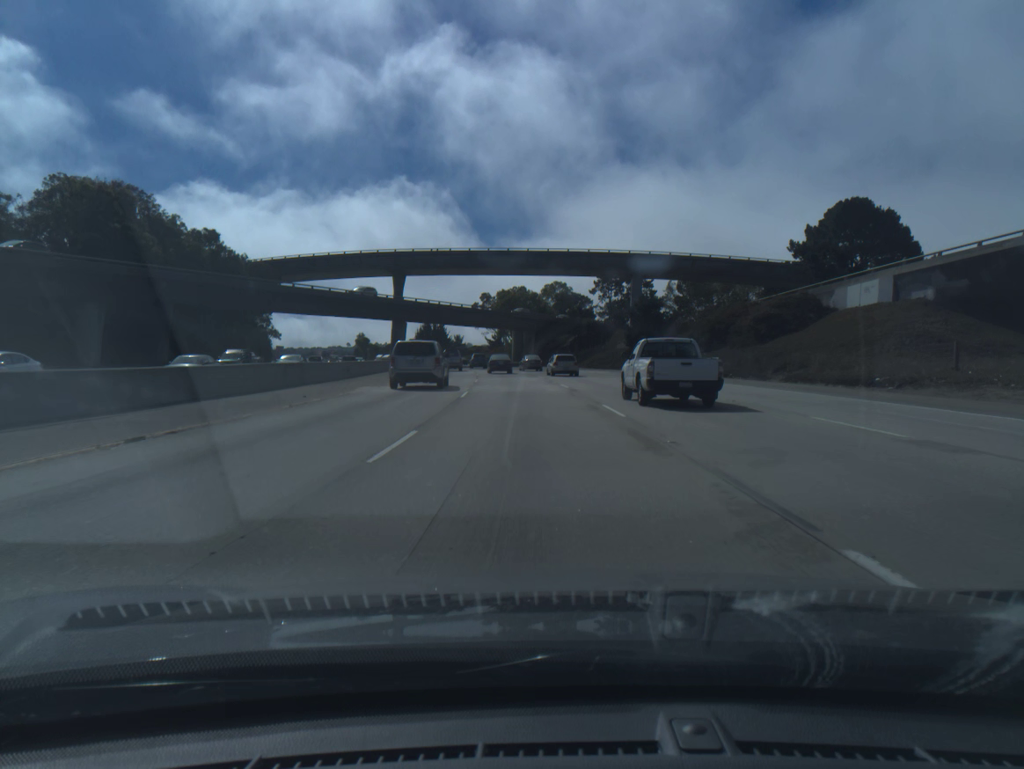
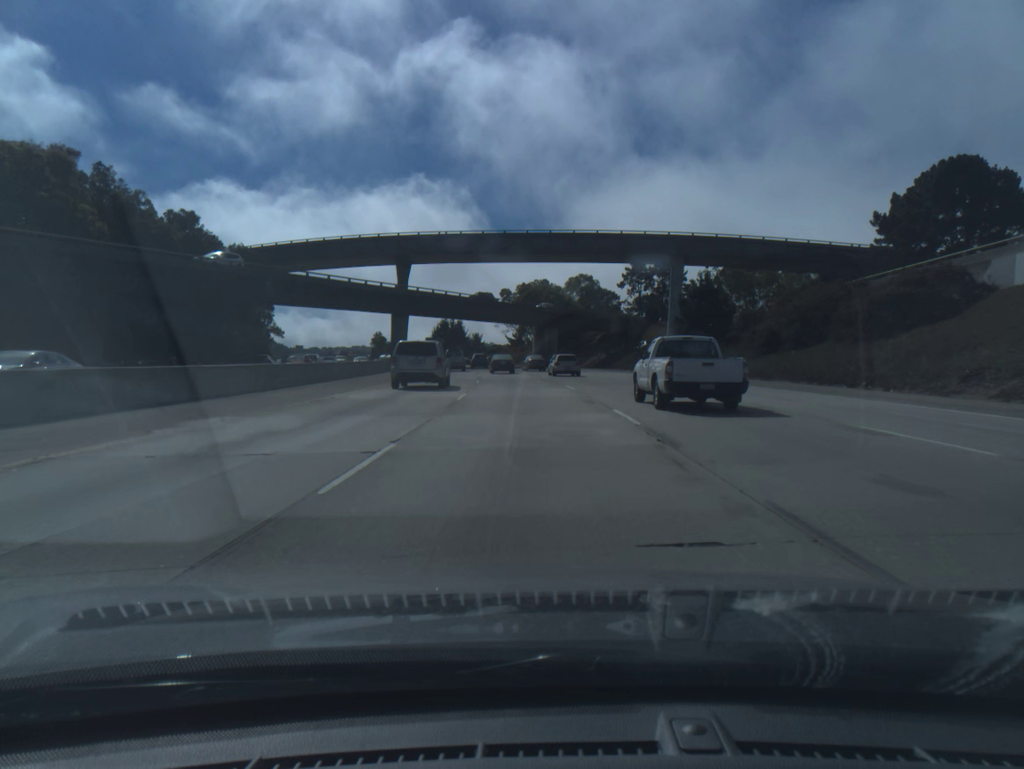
(-0.2, +16.6) m; -2°
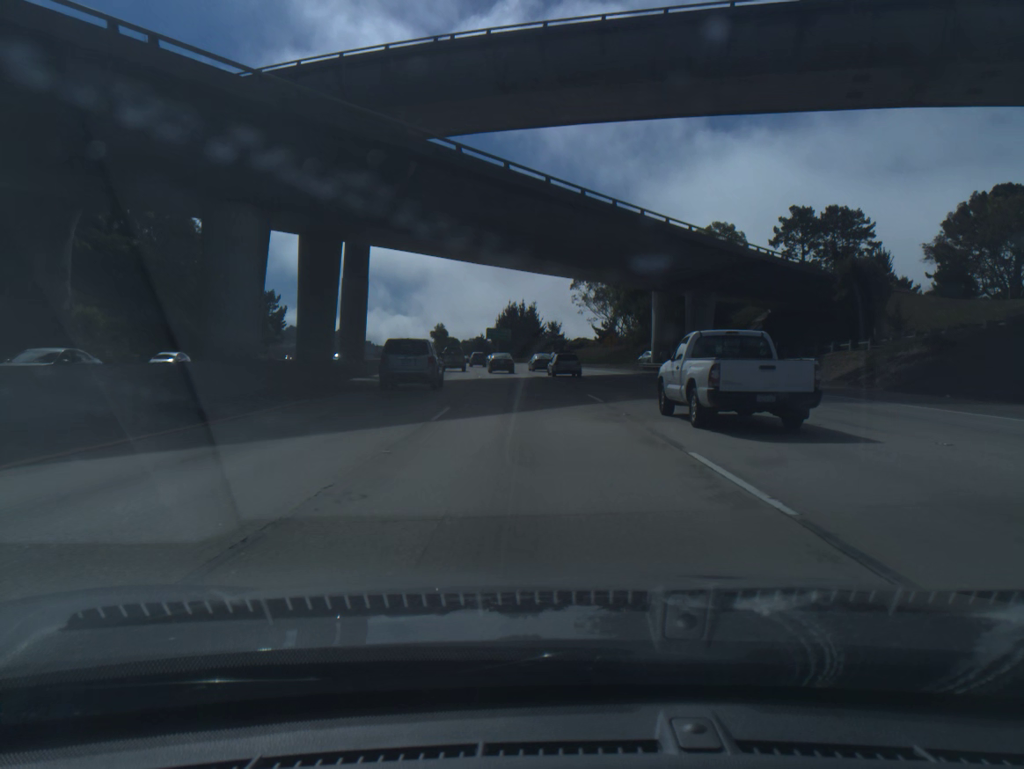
(-3.6, +65.8) m; -6°
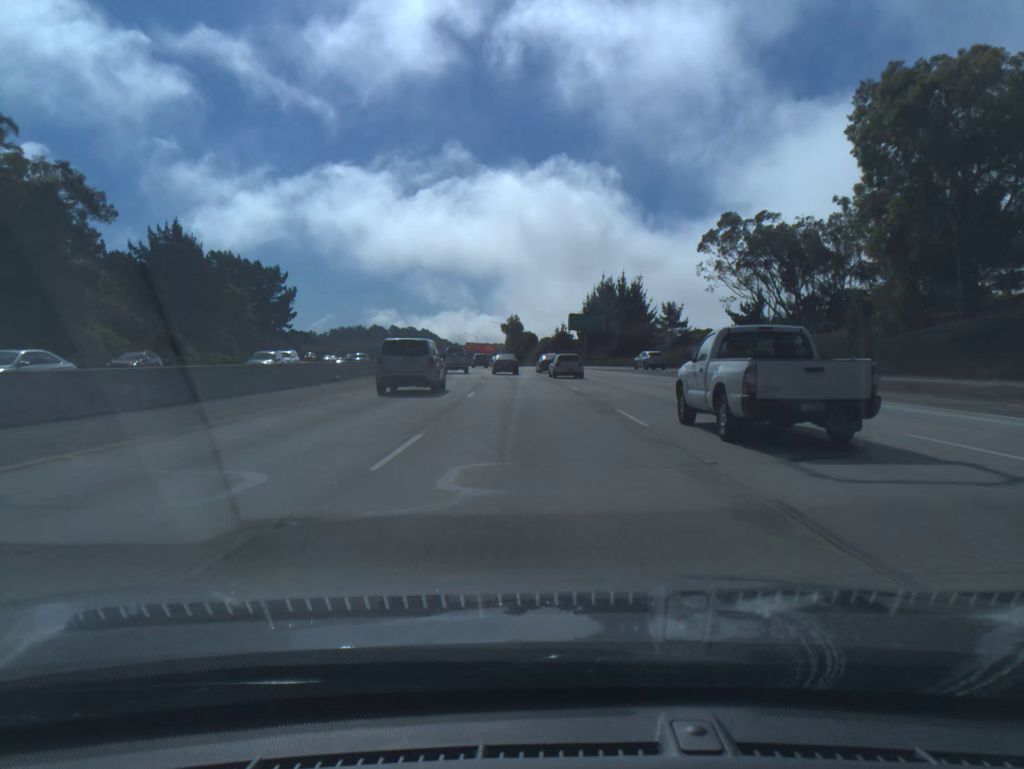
(-3.3, +65.0) m; -6°
